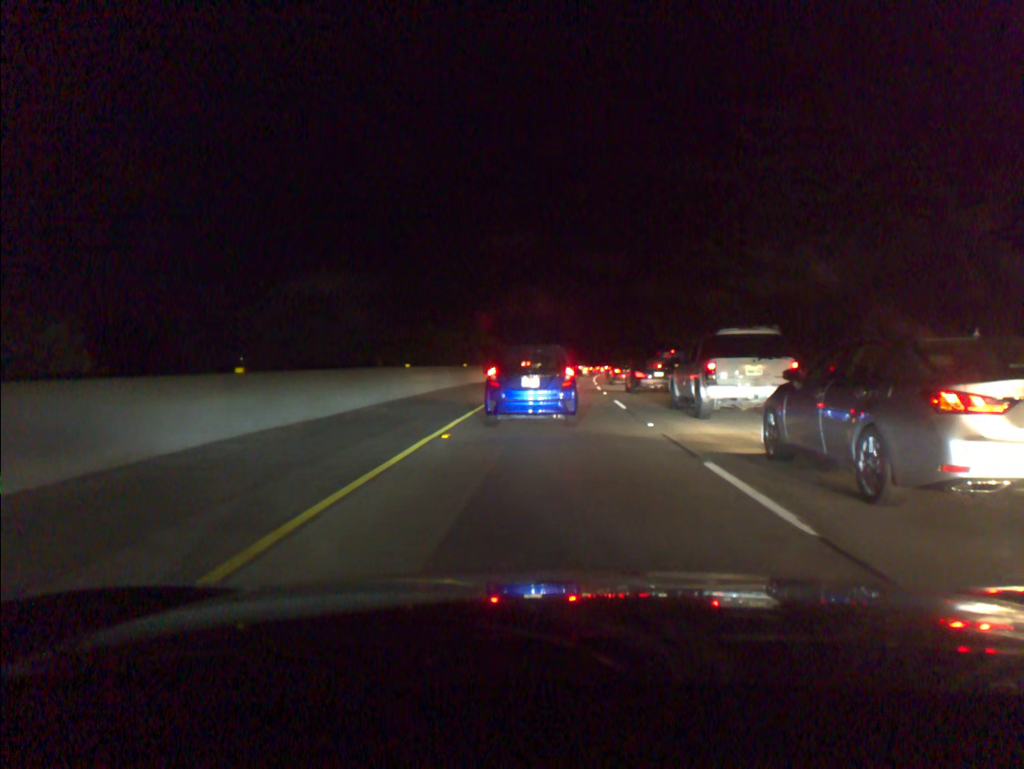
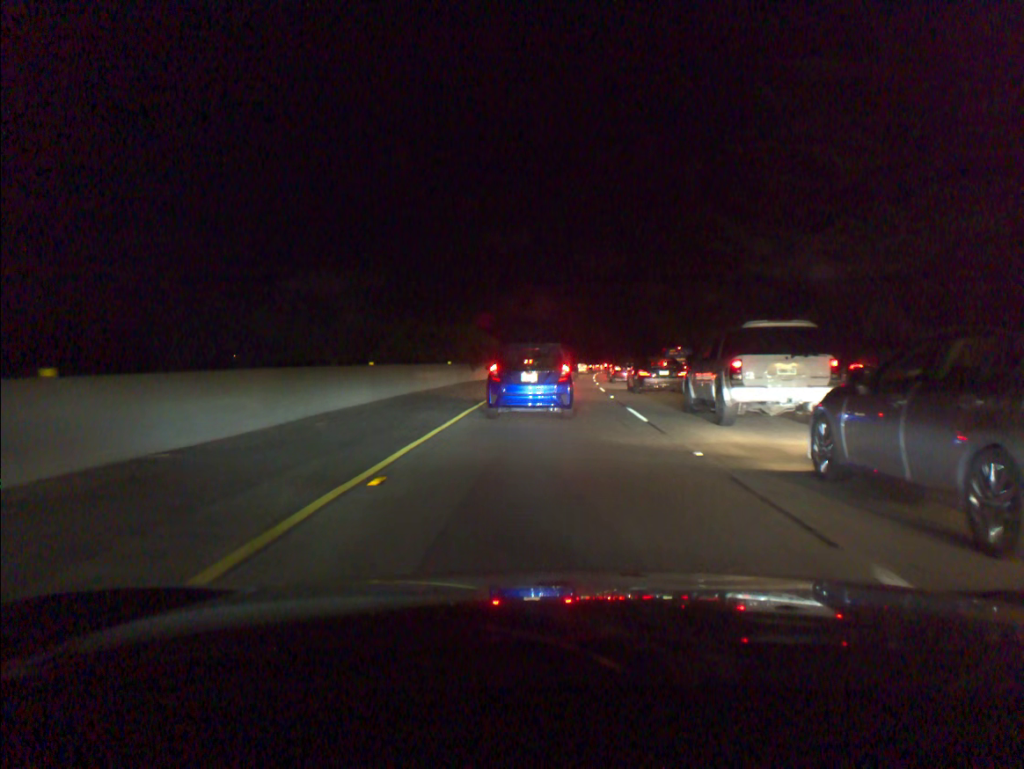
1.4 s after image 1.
(0.0, +4.8) m; +1°
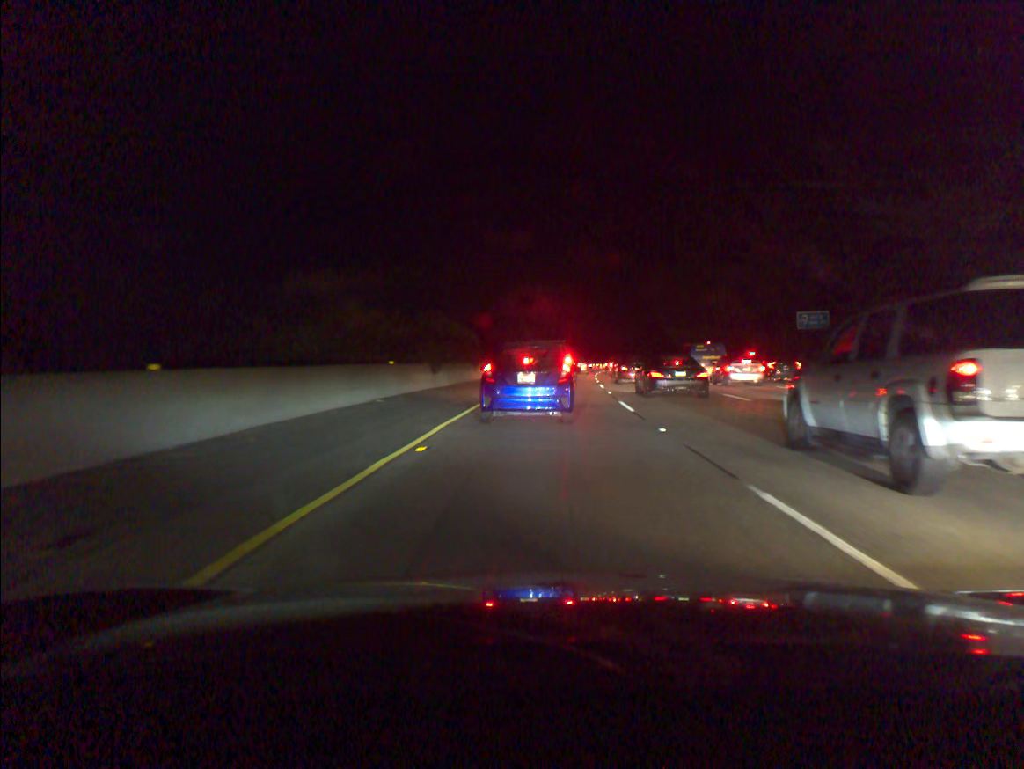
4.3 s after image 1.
(0.0, +12.0) m; +1°
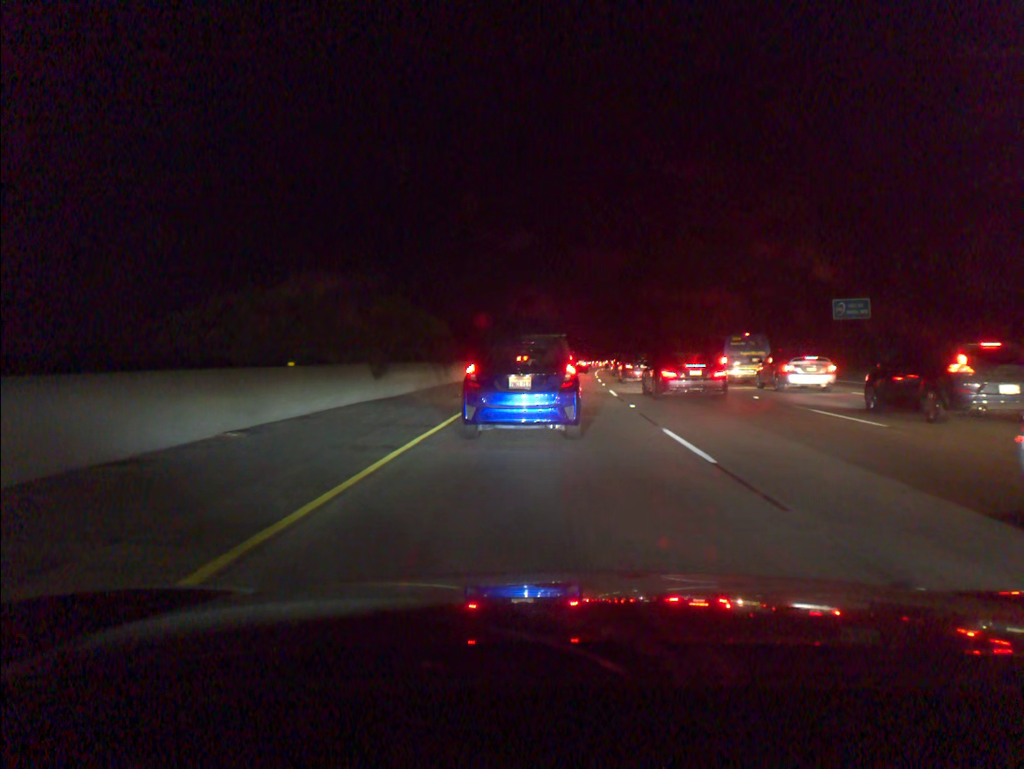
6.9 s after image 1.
(0.0, +9.1) m; 0°
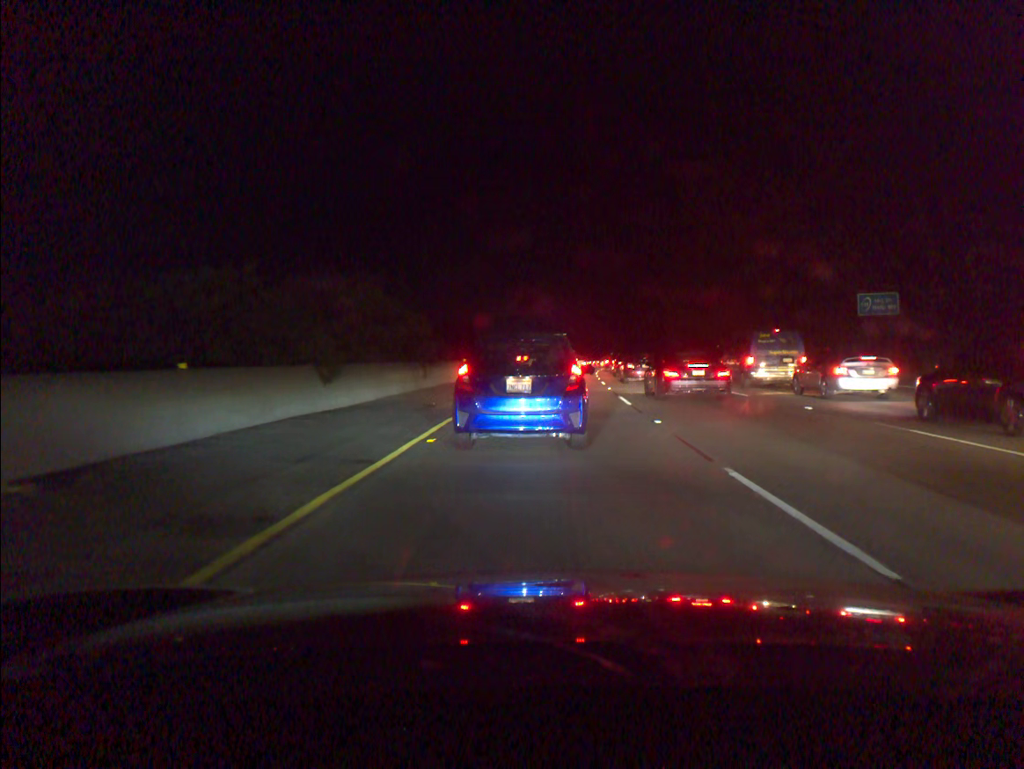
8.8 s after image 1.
(0.0, +4.6) m; 0°
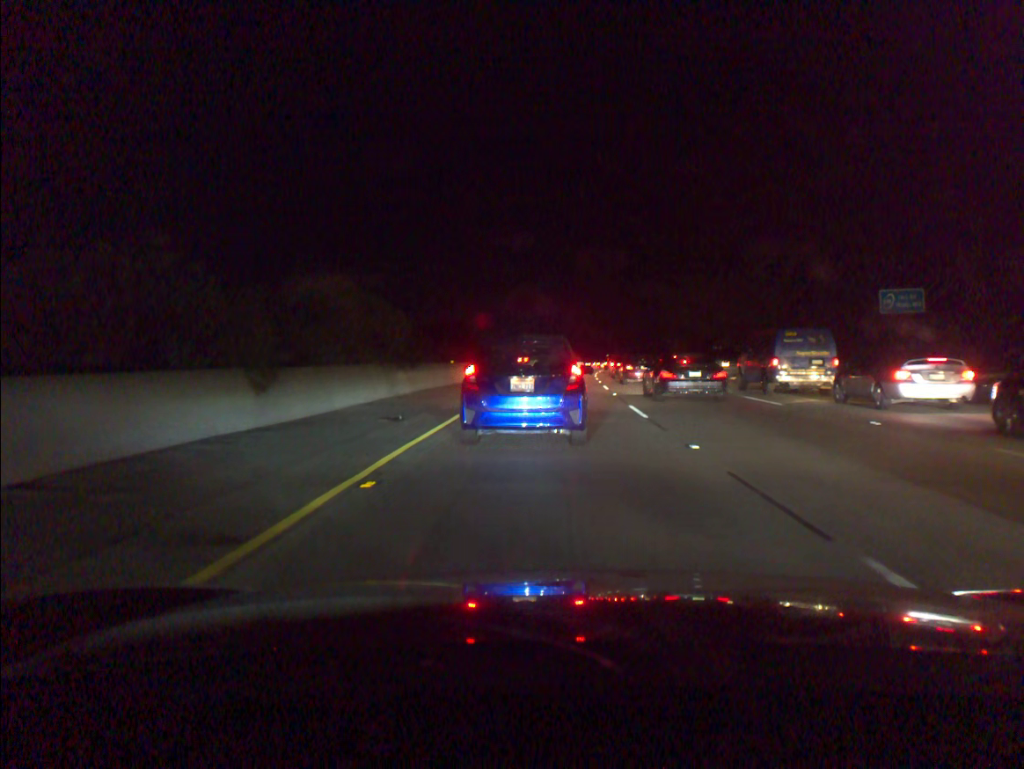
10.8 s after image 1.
(0.0, +3.8) m; 0°
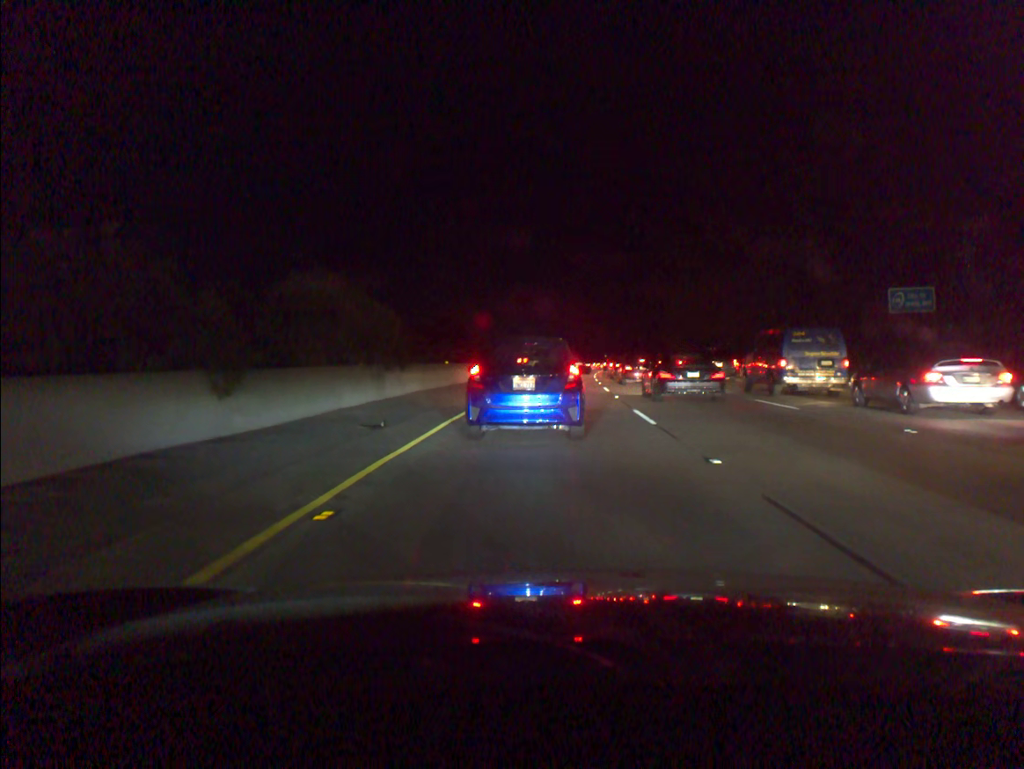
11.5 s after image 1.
(0.0, +1.4) m; +1°
